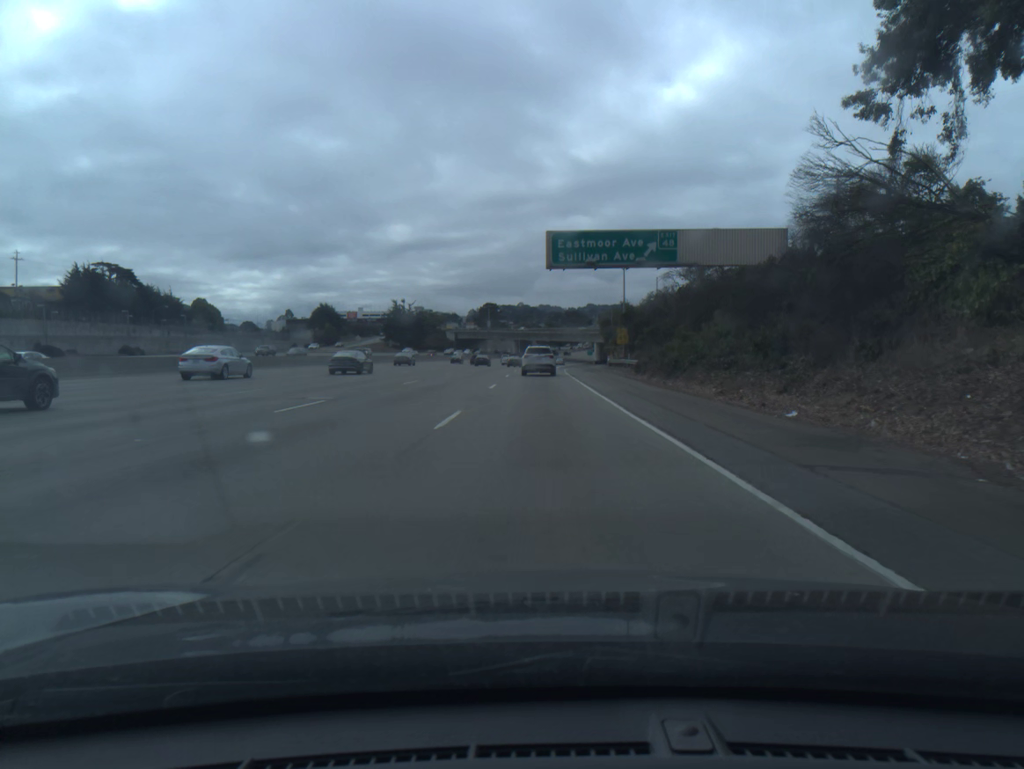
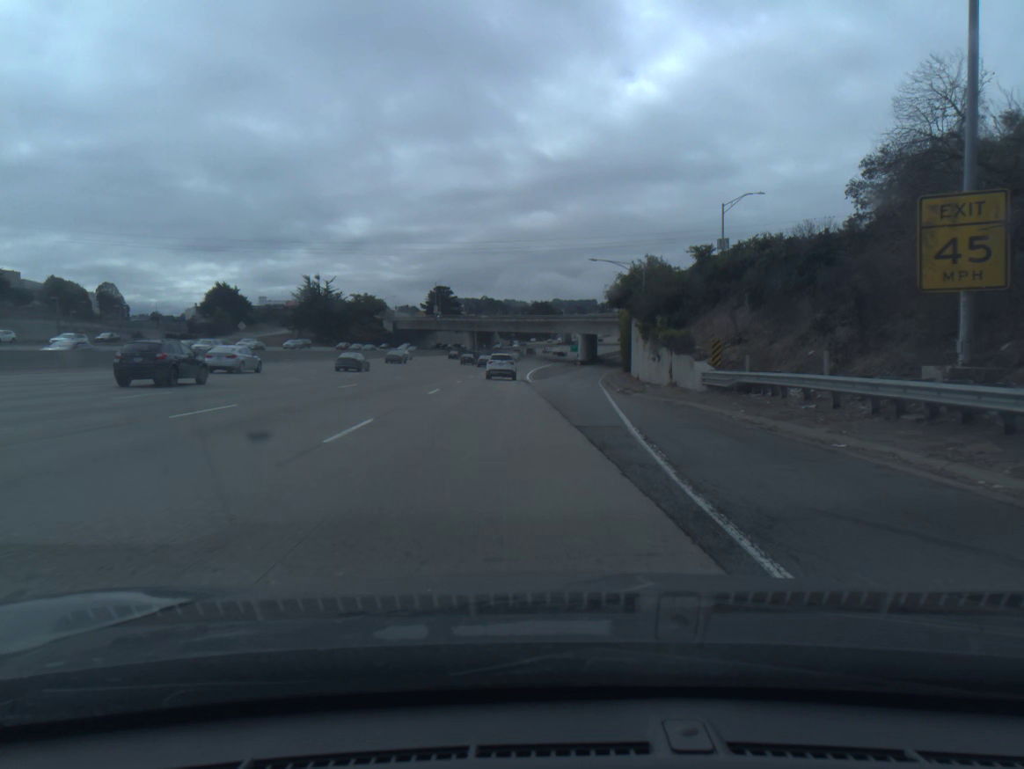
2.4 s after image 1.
(+0.8, +60.7) m; +2°
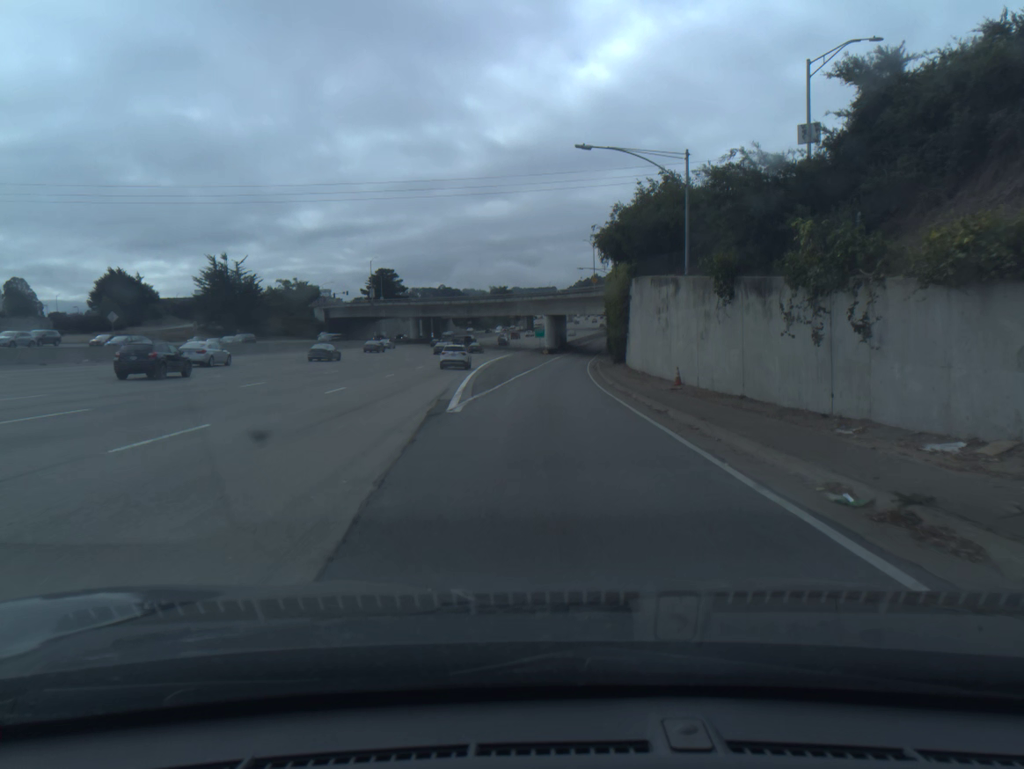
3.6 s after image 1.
(+0.8, +29.9) m; +3°
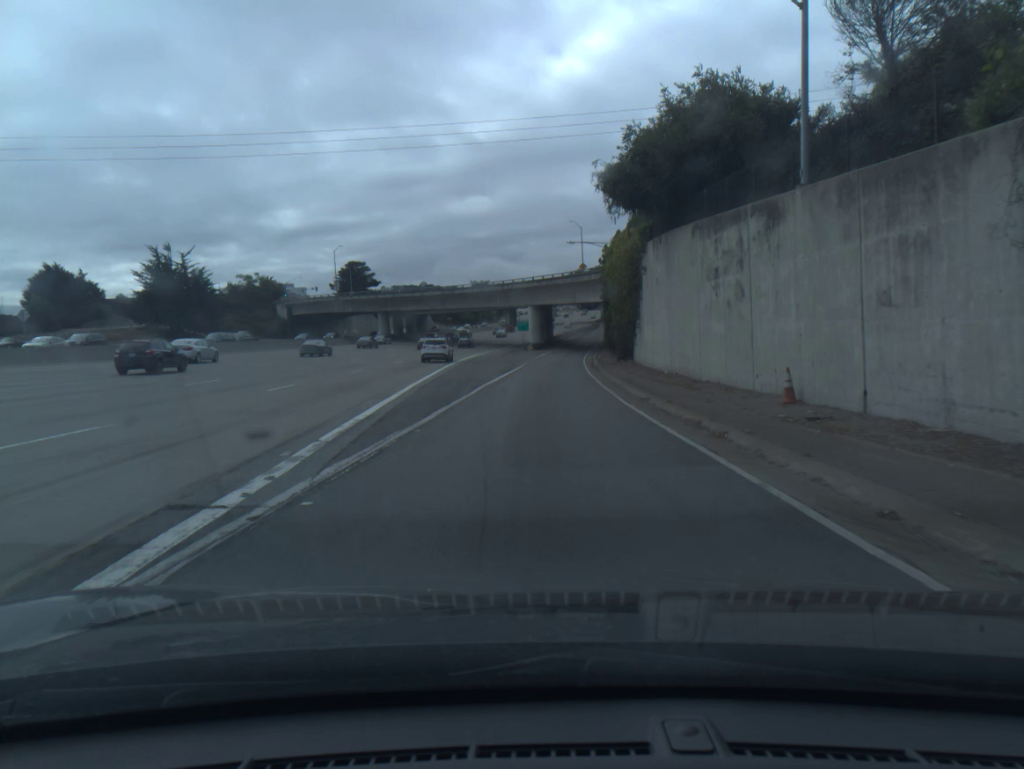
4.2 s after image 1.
(+0.1, +14.9) m; +1°
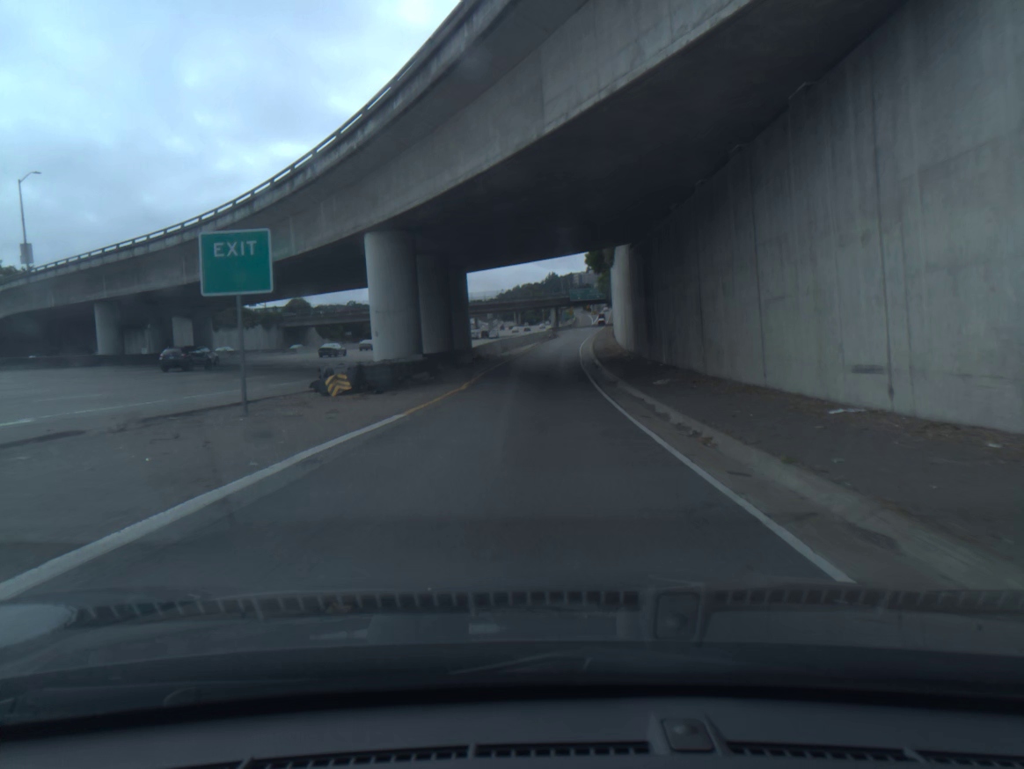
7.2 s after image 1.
(+2.8, +74.4) m; +4°
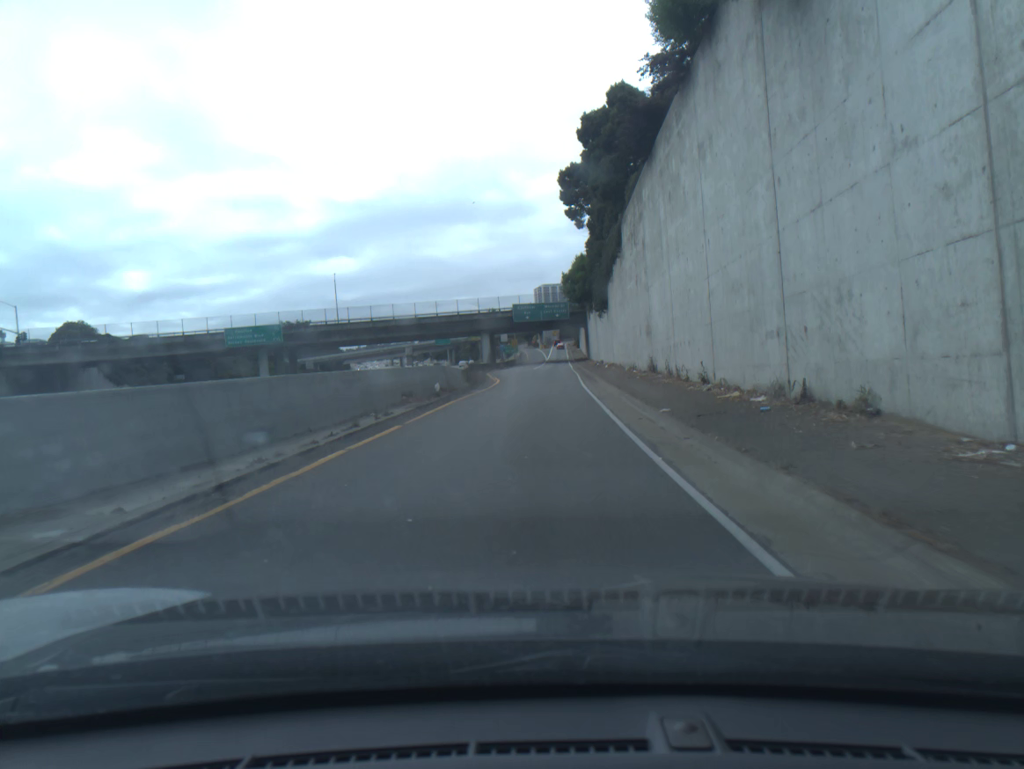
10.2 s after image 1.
(+2.8, +72.2) m; +4°
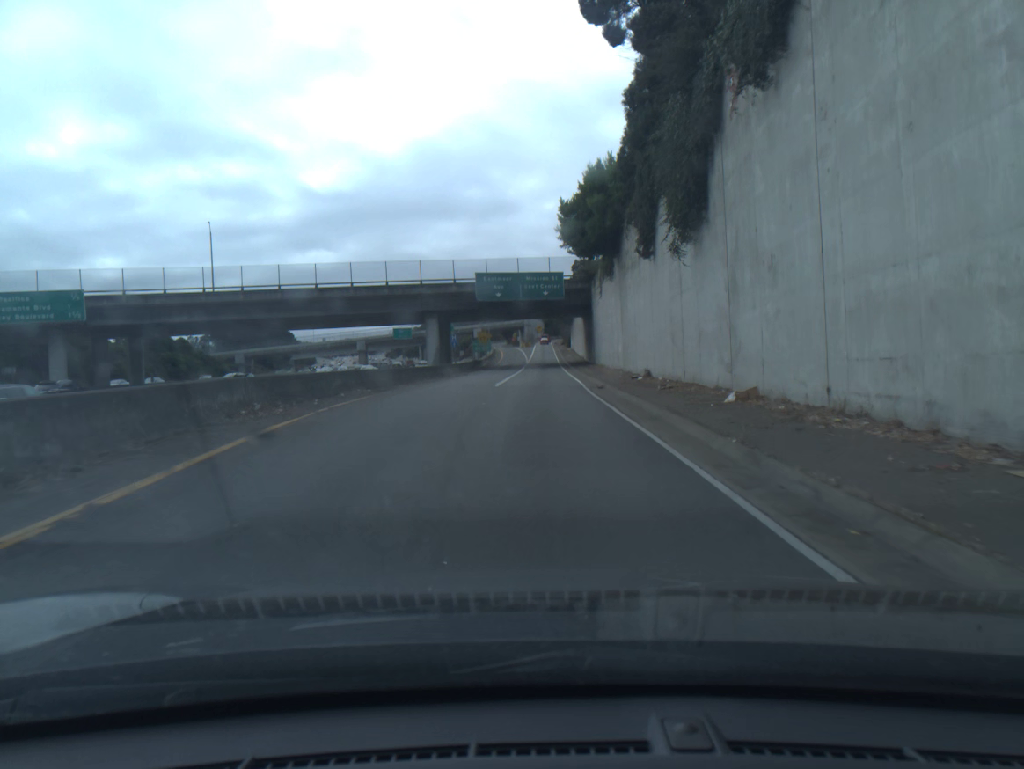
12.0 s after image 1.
(+0.6, +42.2) m; +1°
